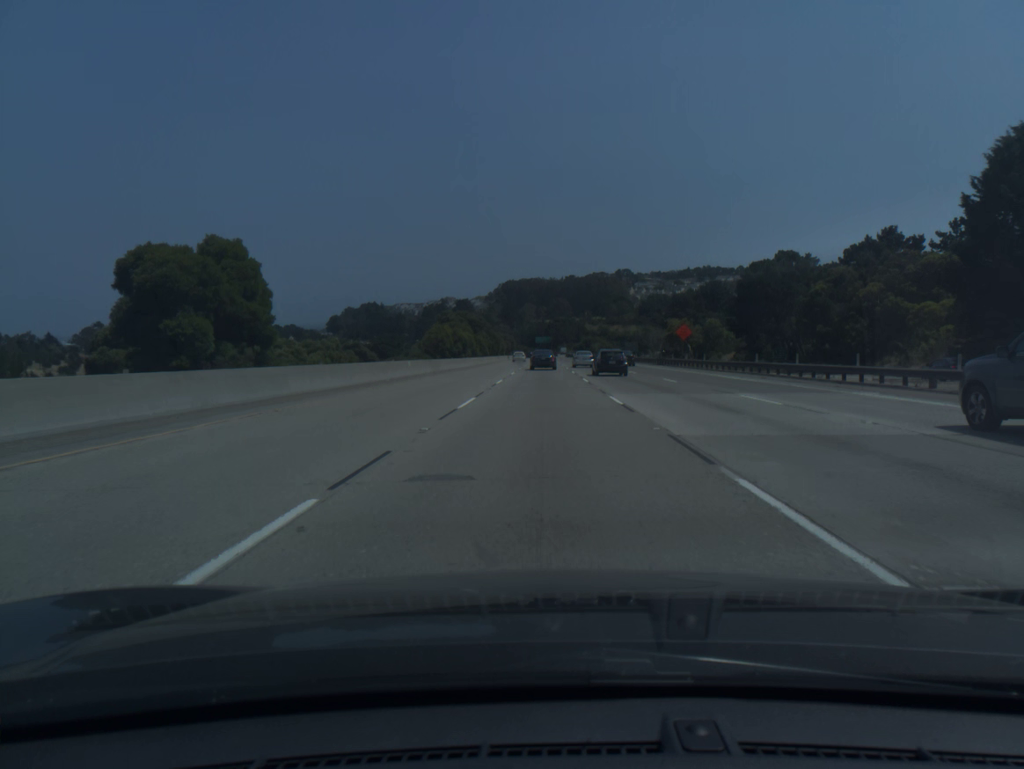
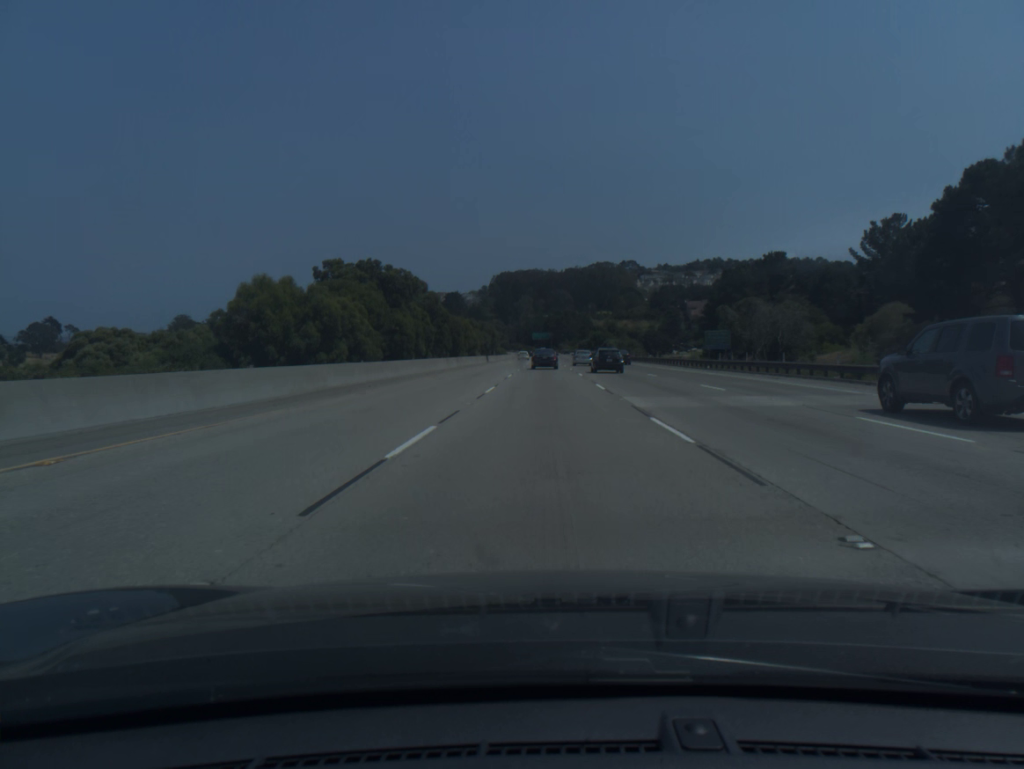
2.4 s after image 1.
(0.0, +66.3) m; 0°
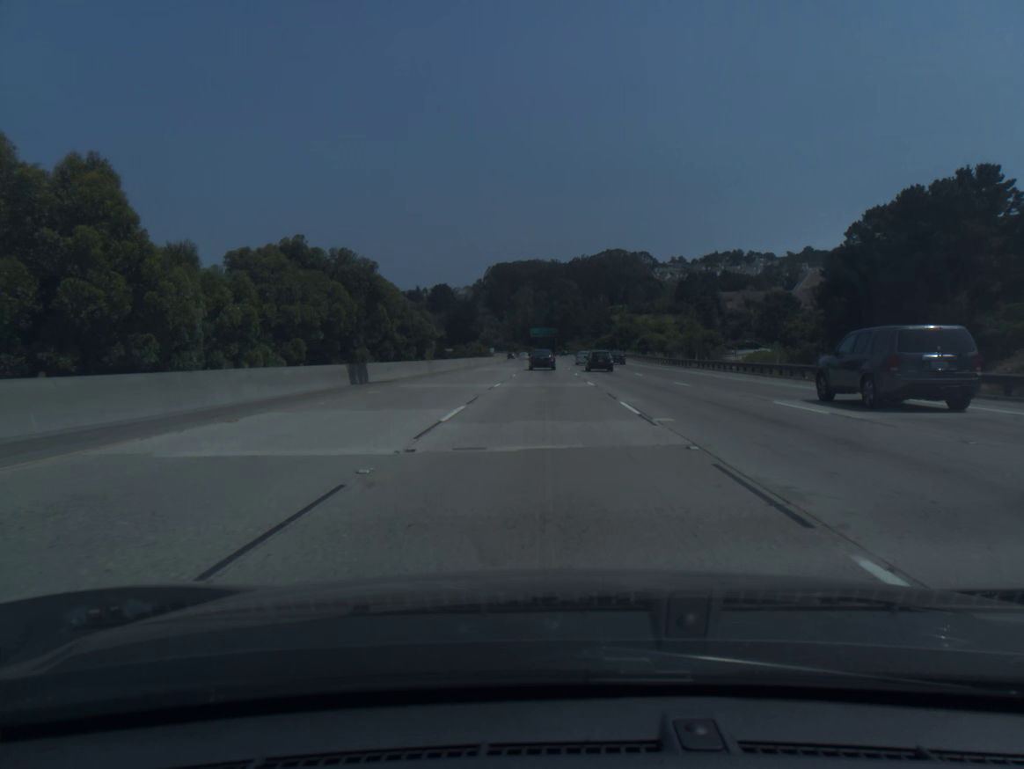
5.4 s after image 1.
(0.0, +82.7) m; 0°
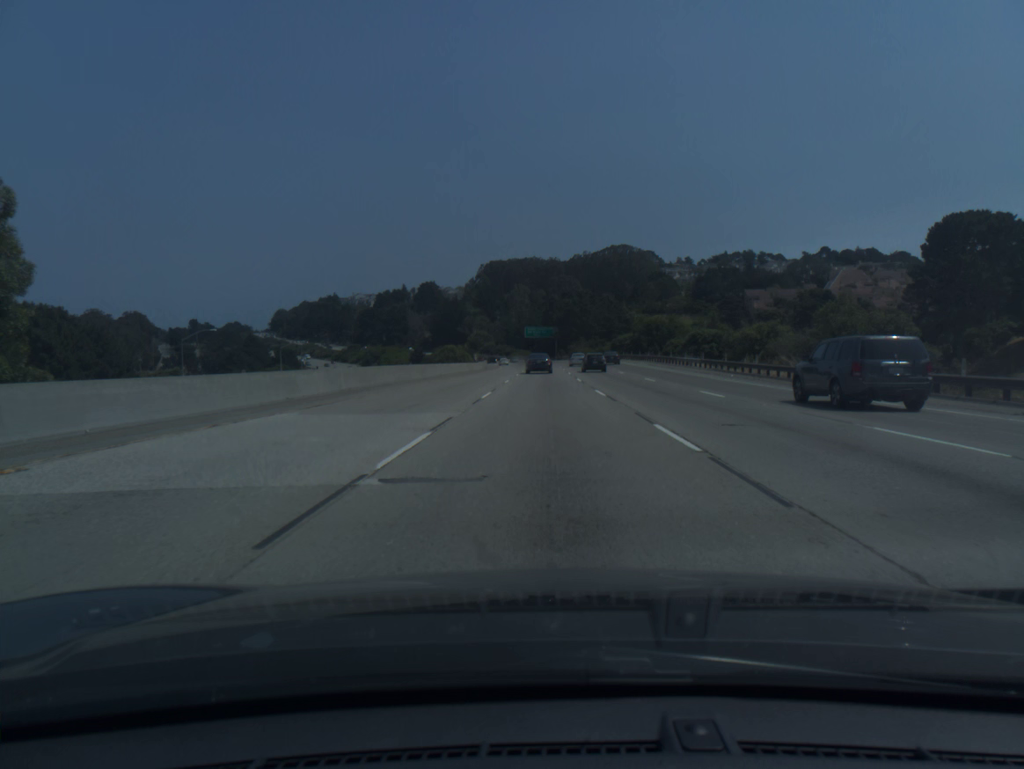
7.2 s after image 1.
(0.0, +49.5) m; 0°
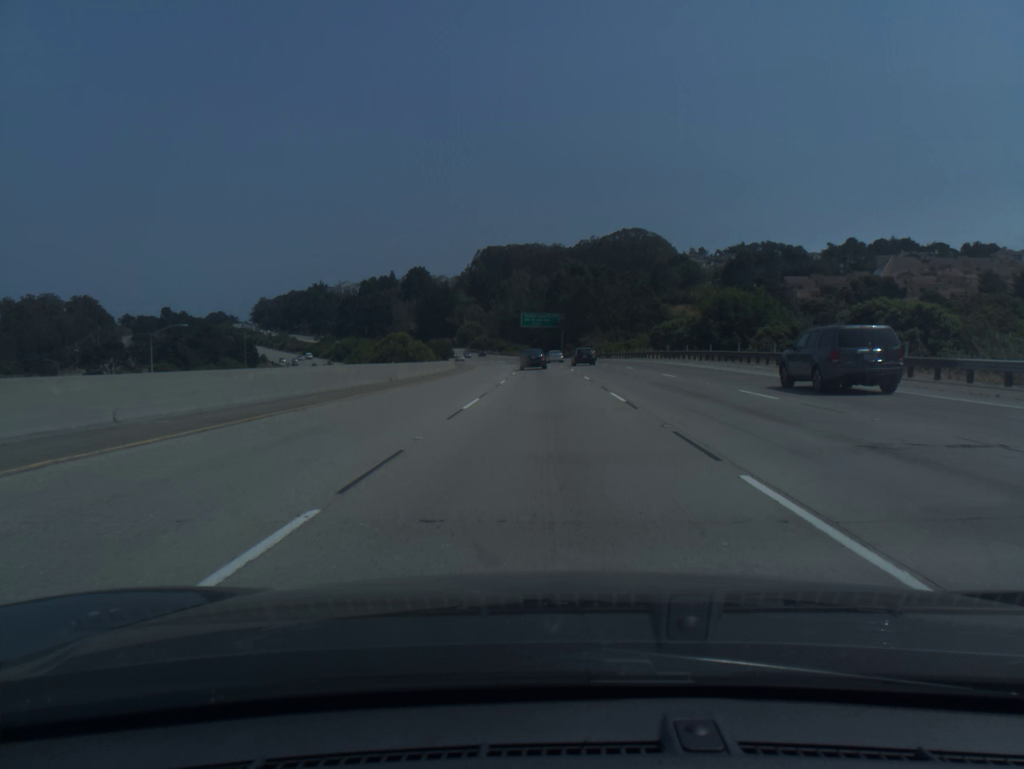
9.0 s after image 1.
(0.0, +49.5) m; 0°
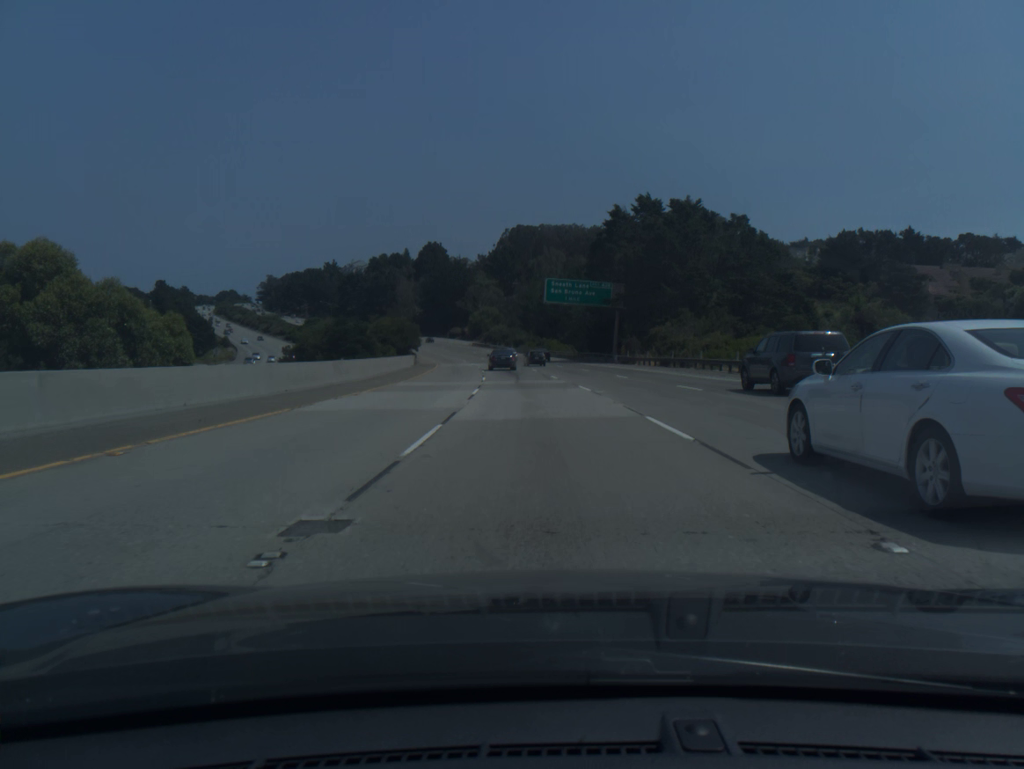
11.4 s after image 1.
(-0.7, +66.0) m; -2°
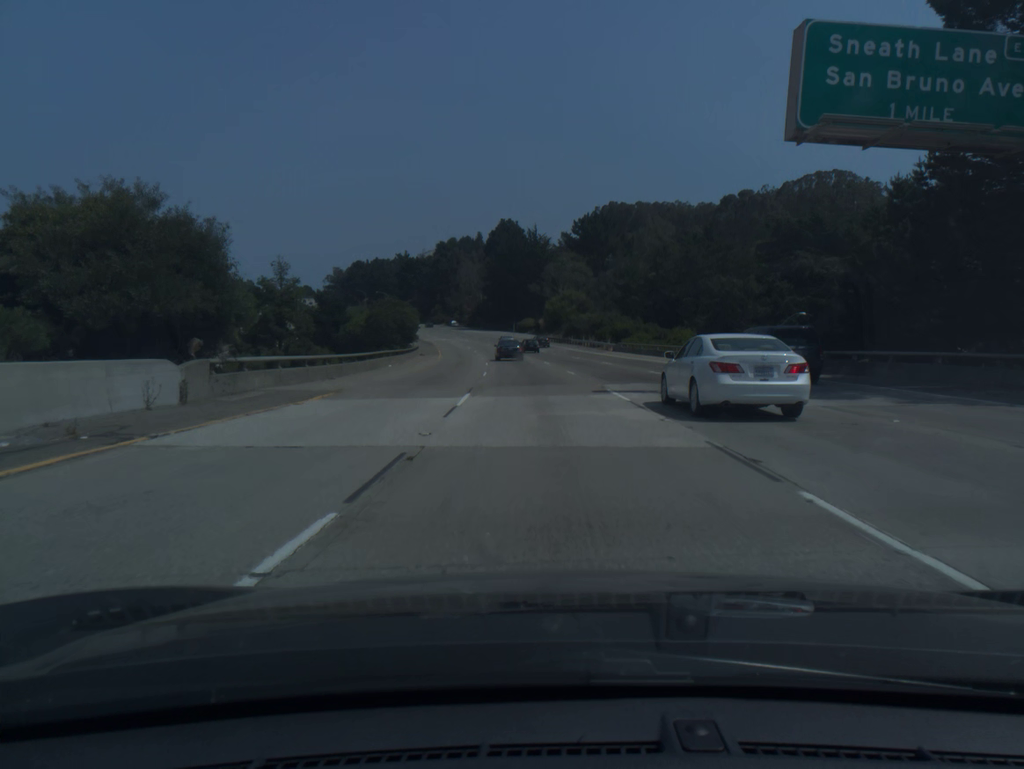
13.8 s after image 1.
(-3.7, +65.9) m; -6°
